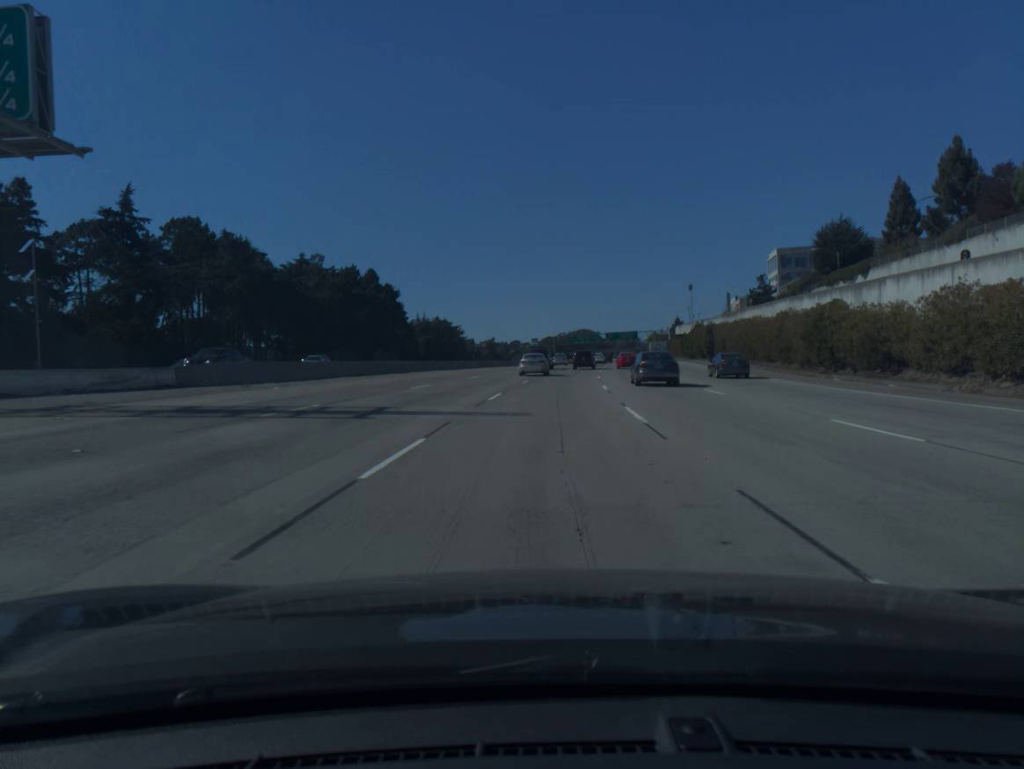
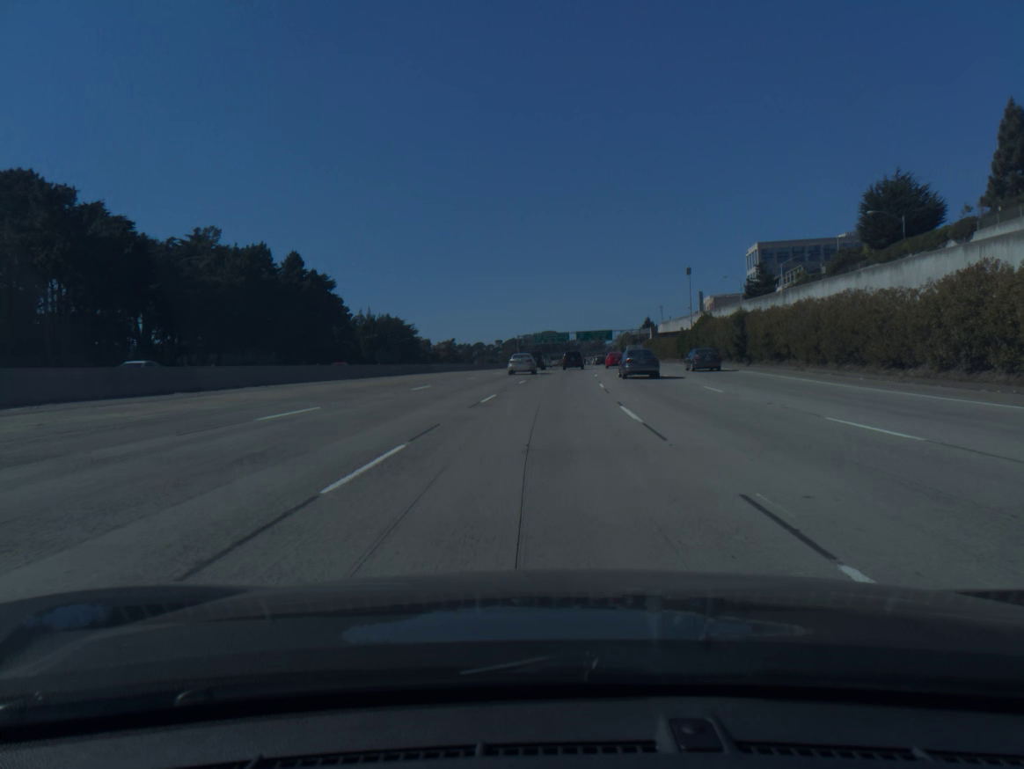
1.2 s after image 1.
(+0.7, +29.1) m; +3°
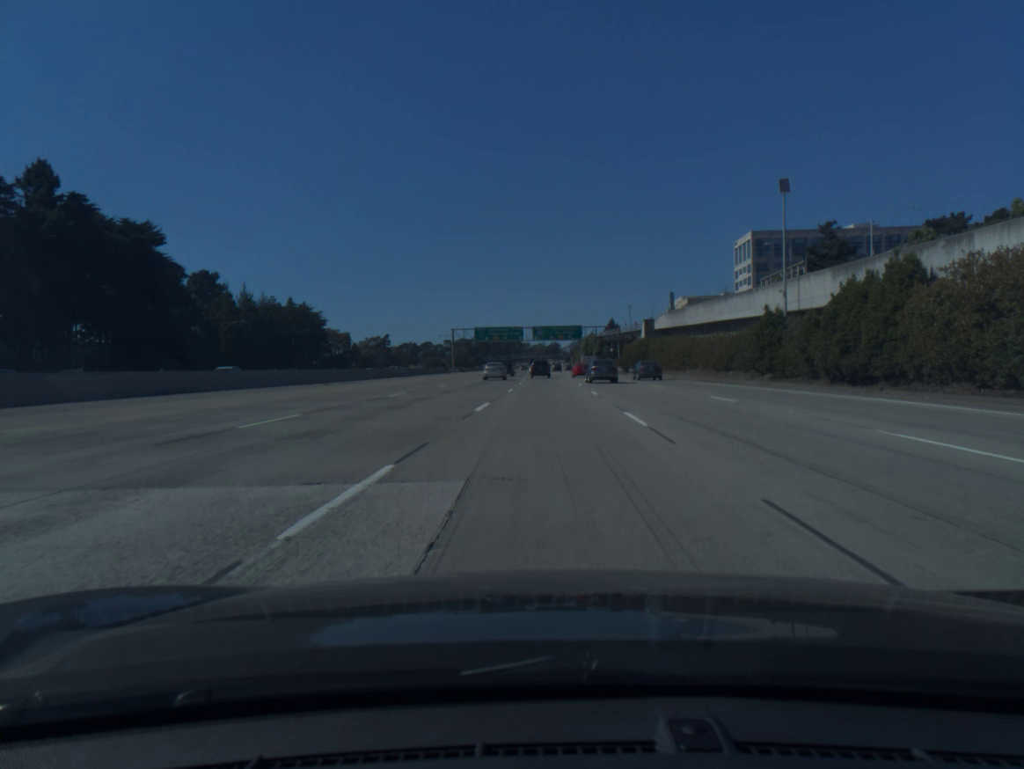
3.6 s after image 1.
(+2.1, +58.9) m; +3°
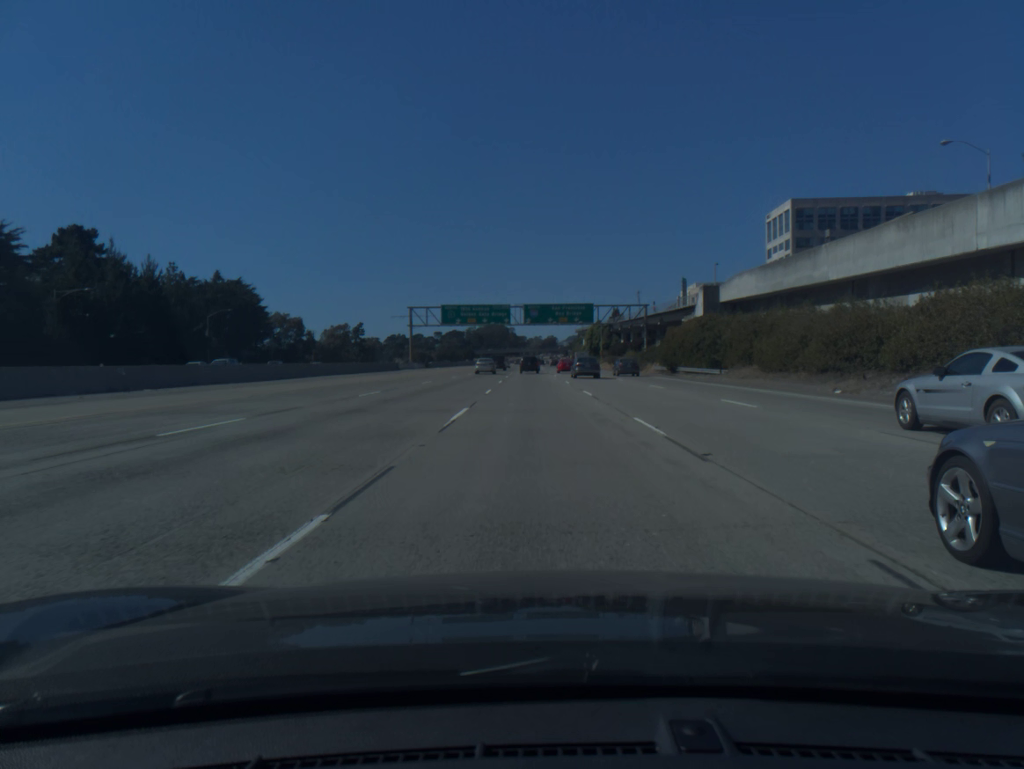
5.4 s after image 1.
(+0.3, +45.7) m; 0°
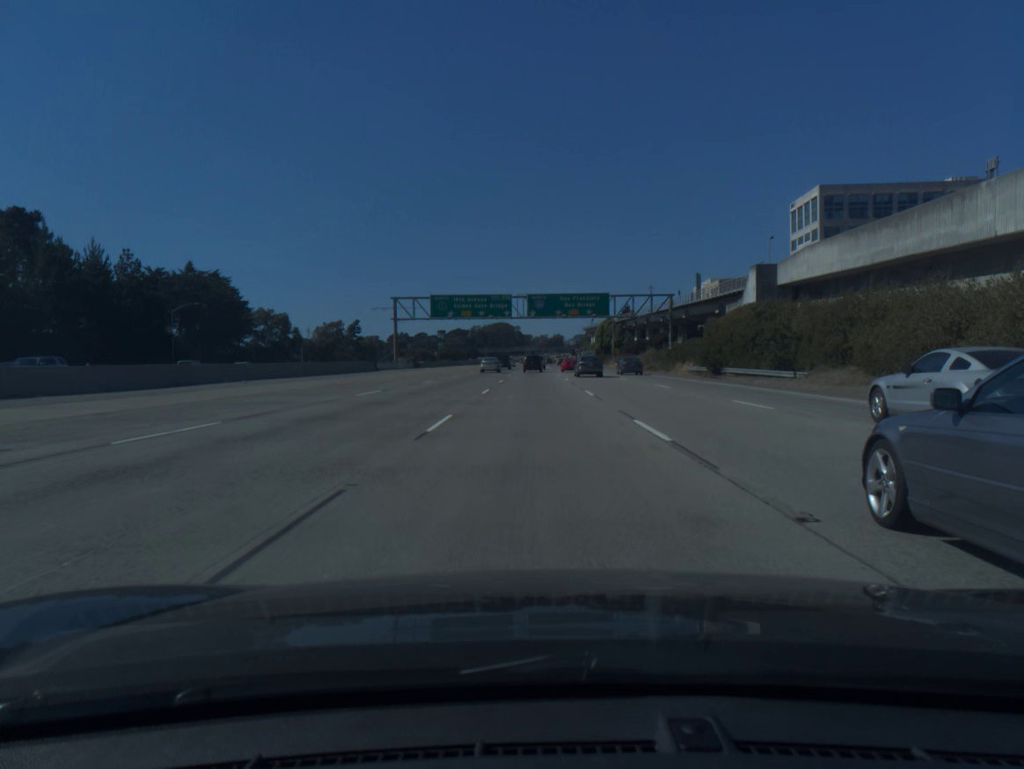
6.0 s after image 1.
(-0.1, +15.5) m; 0°
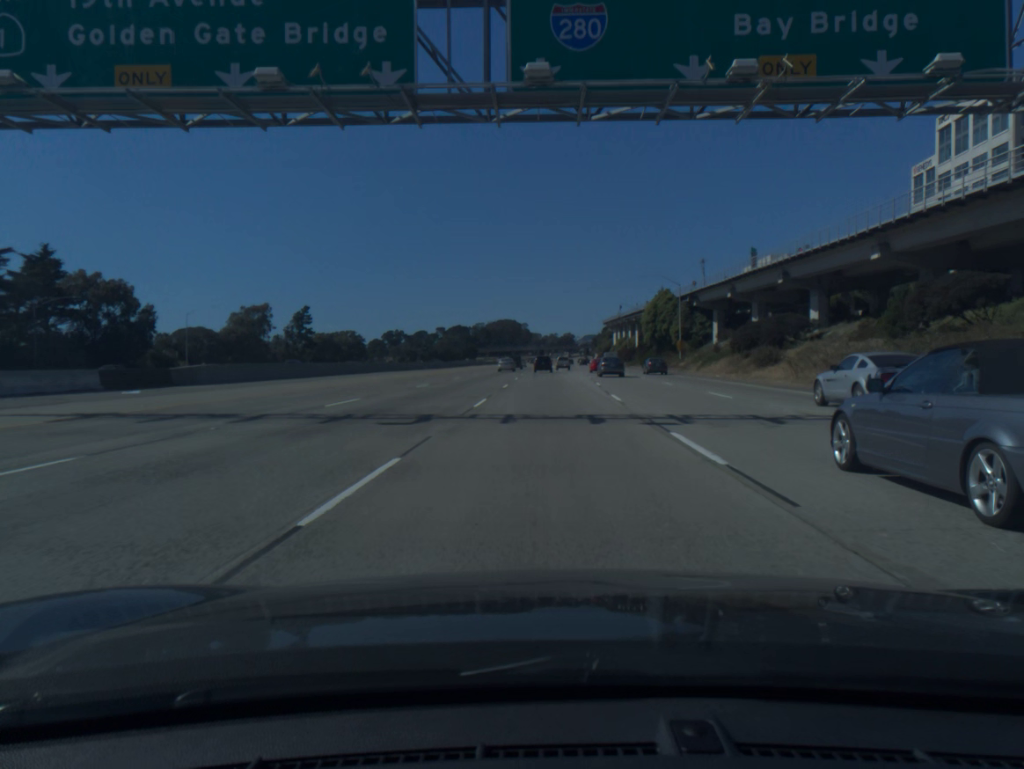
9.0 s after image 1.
(-0.9, +78.8) m; -1°
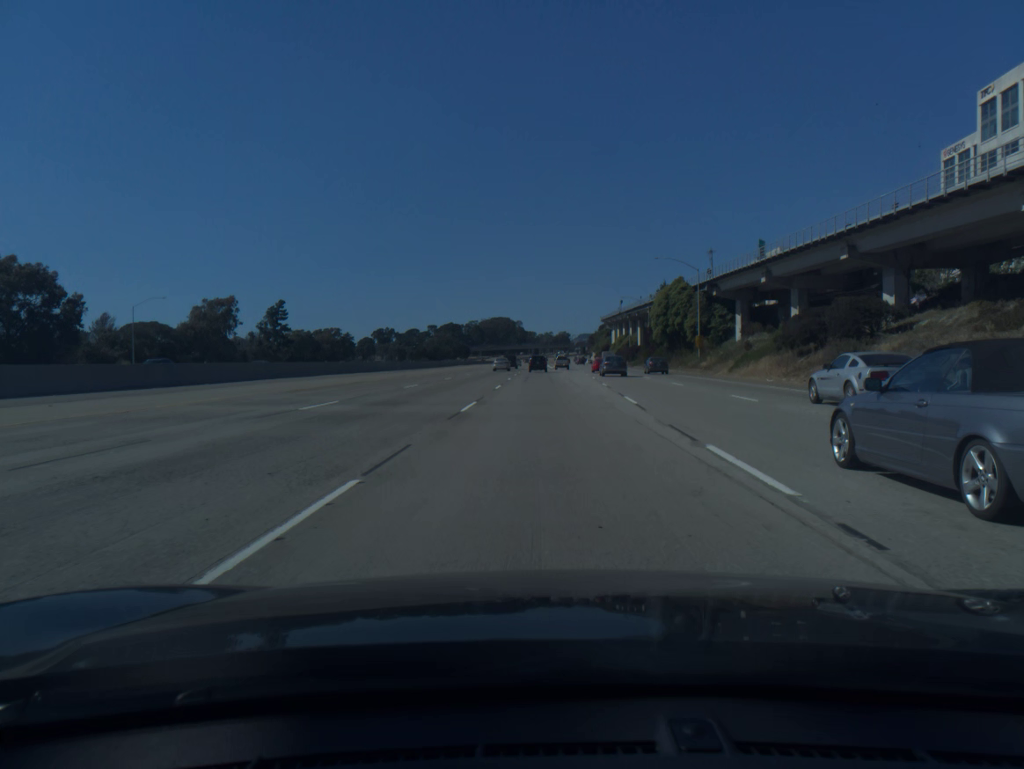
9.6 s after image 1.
(0.0, +16.0) m; 0°
